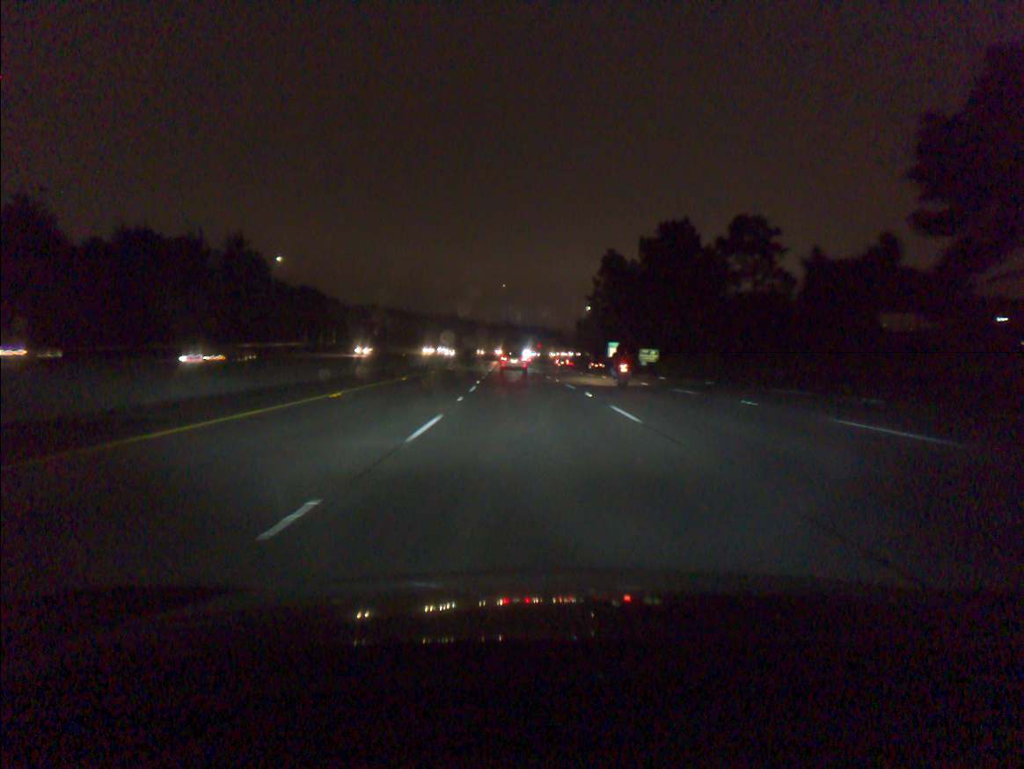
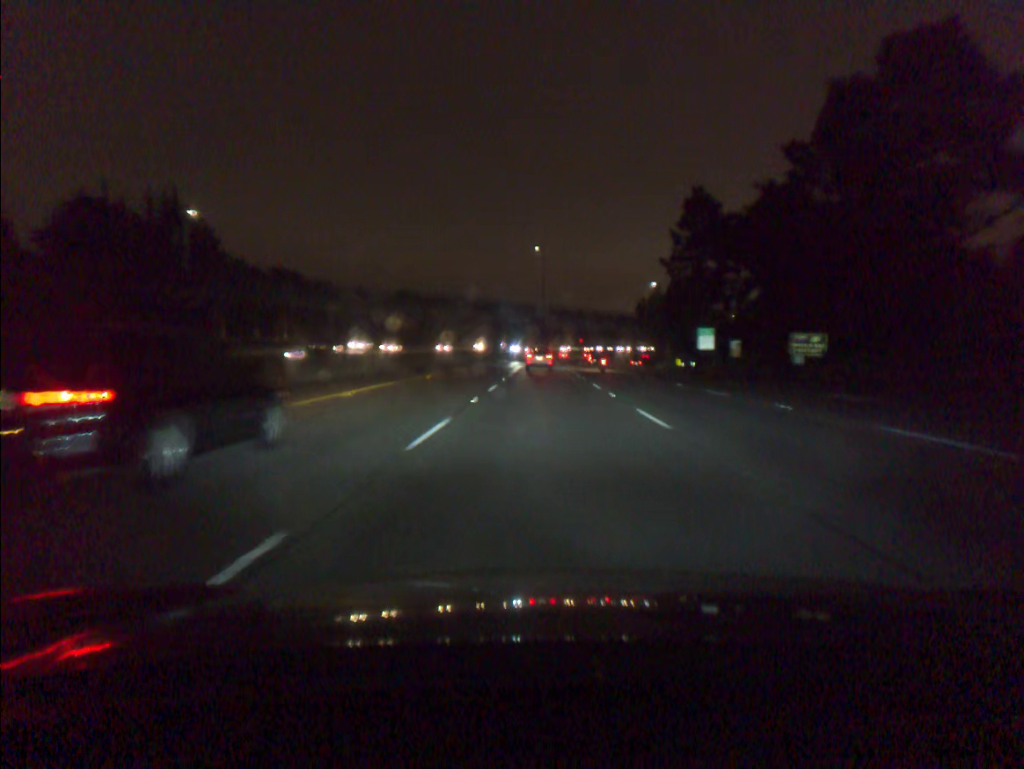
(-1.8, +59.4) m; -3°
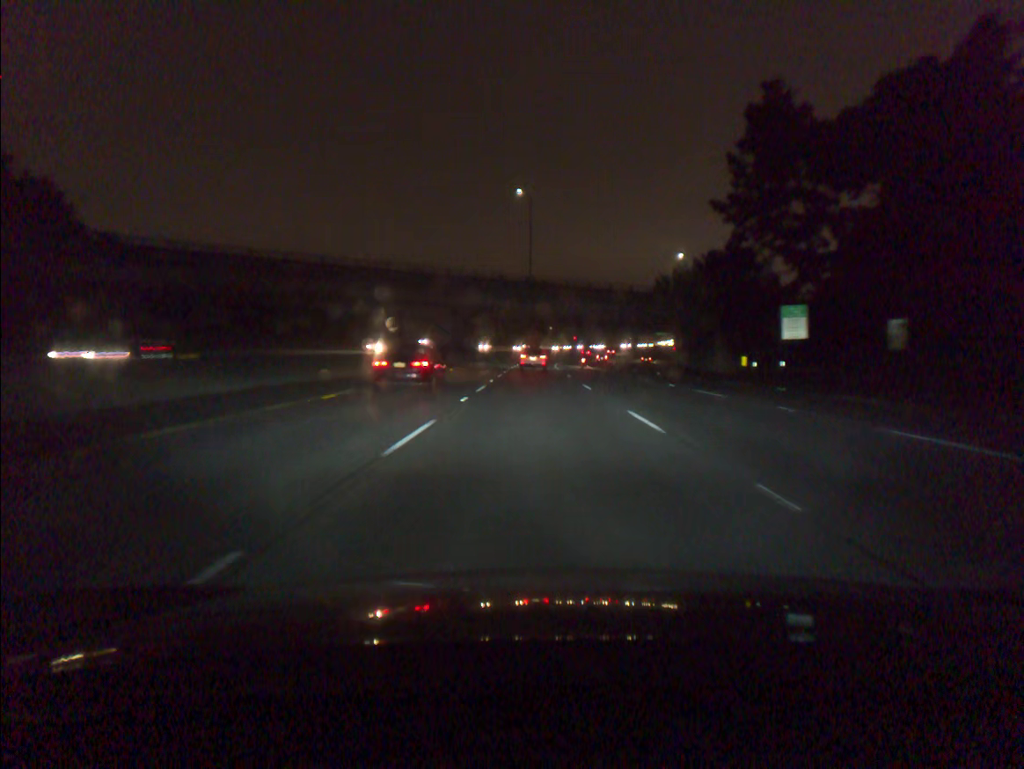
(+0.3, +44.5) m; +1°
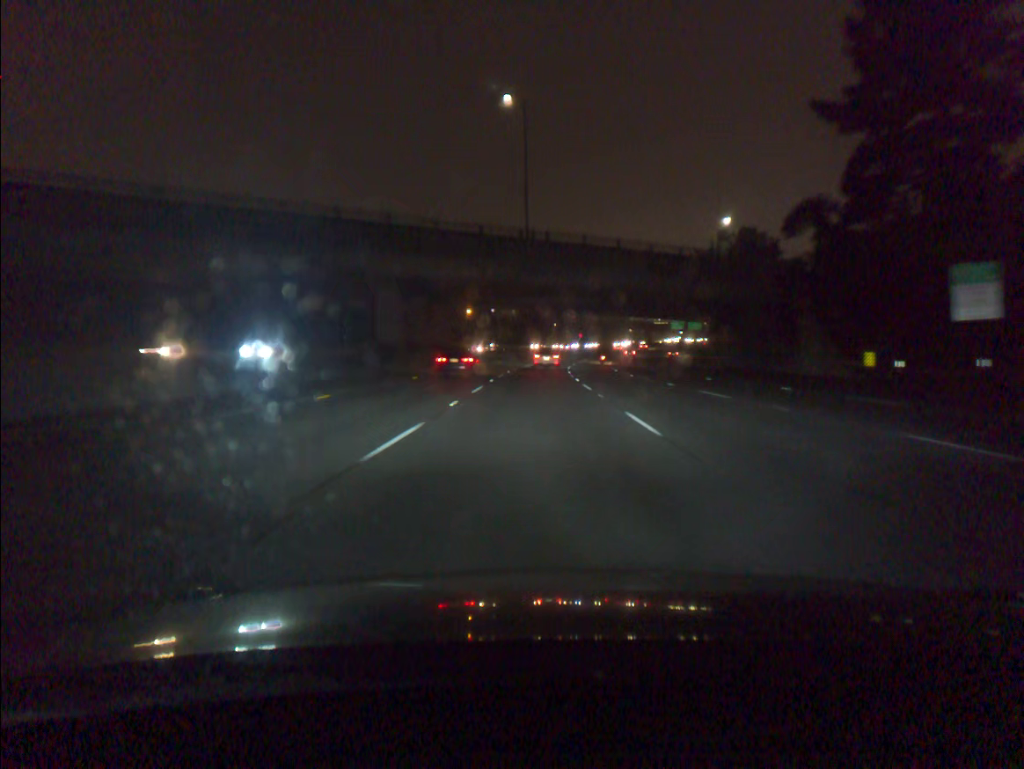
(0.0, +29.7) m; 0°
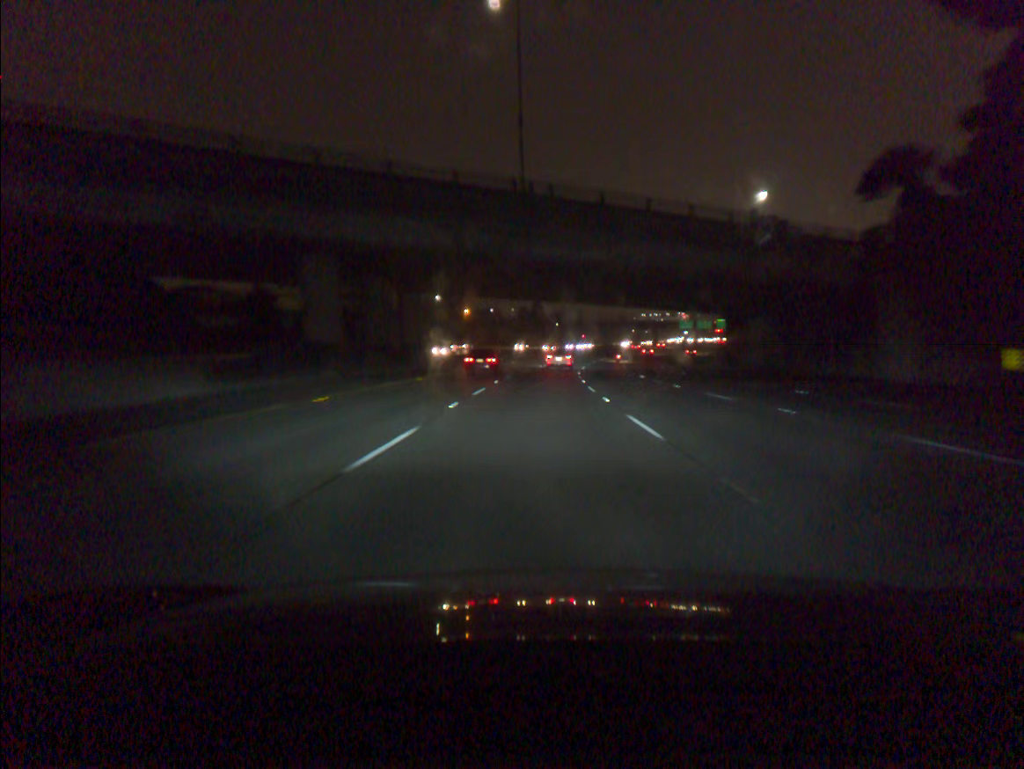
(0.0, +14.9) m; 0°
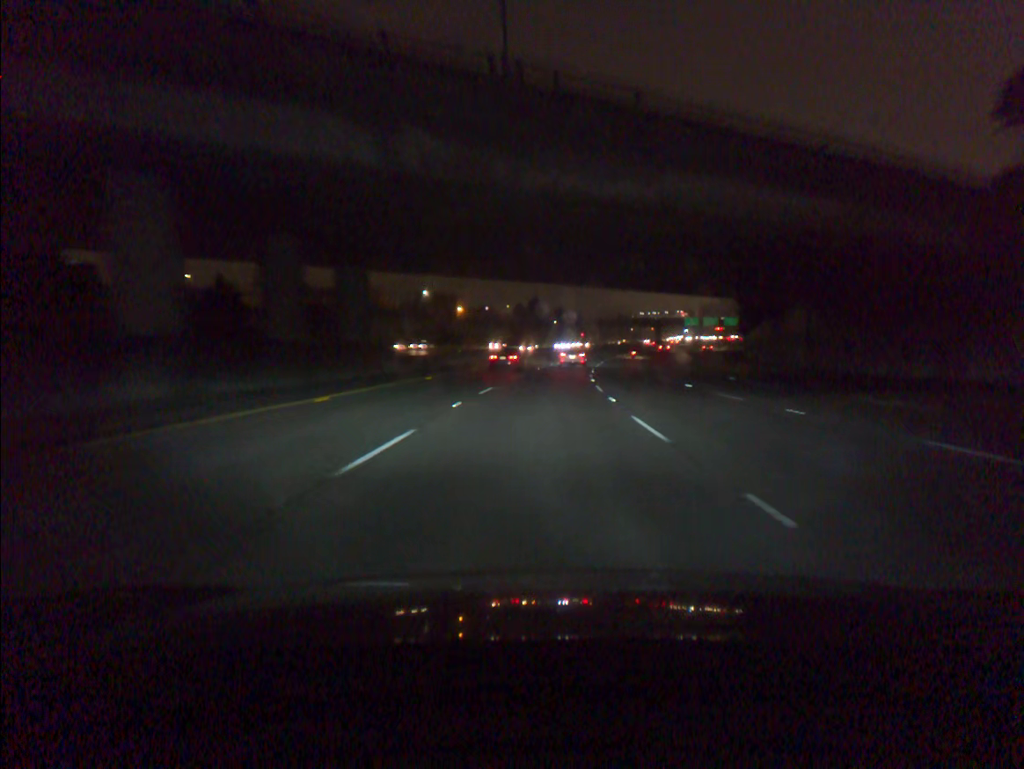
(0.0, +14.9) m; 0°
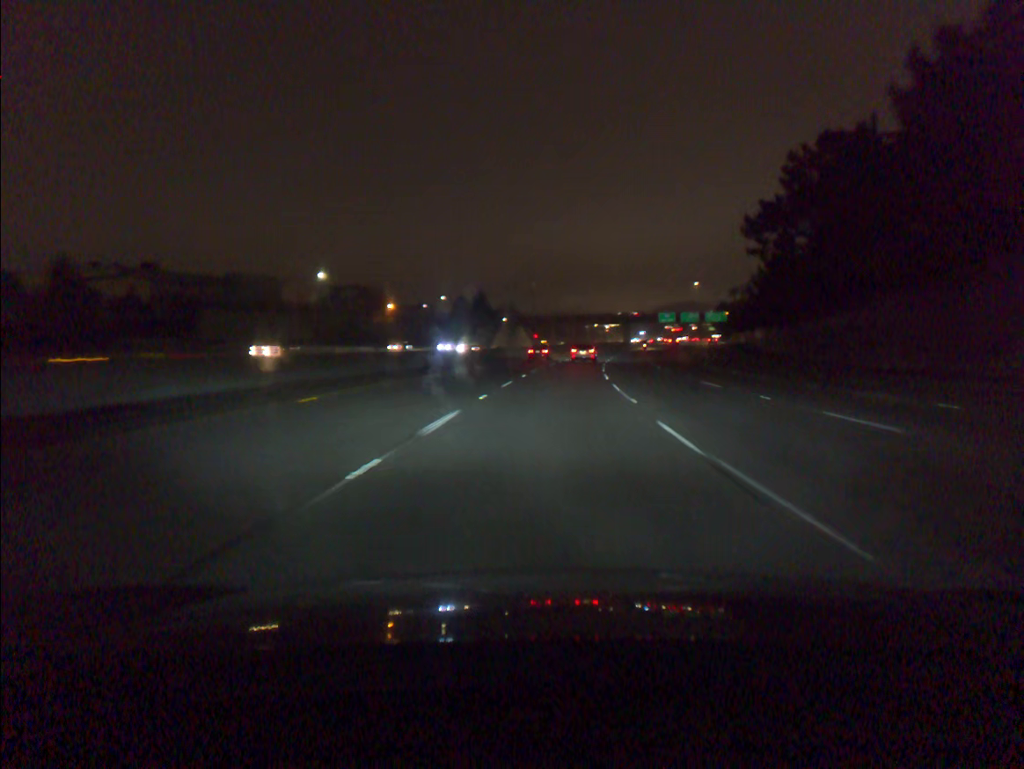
(+1.1, +45.4) m; +3°
